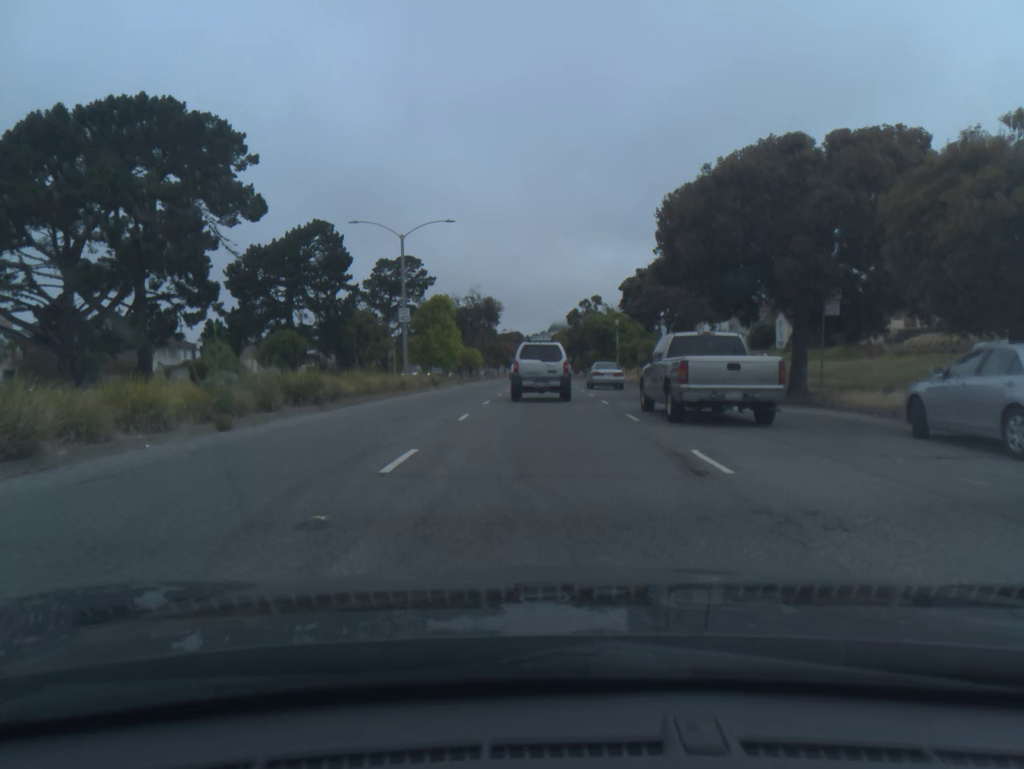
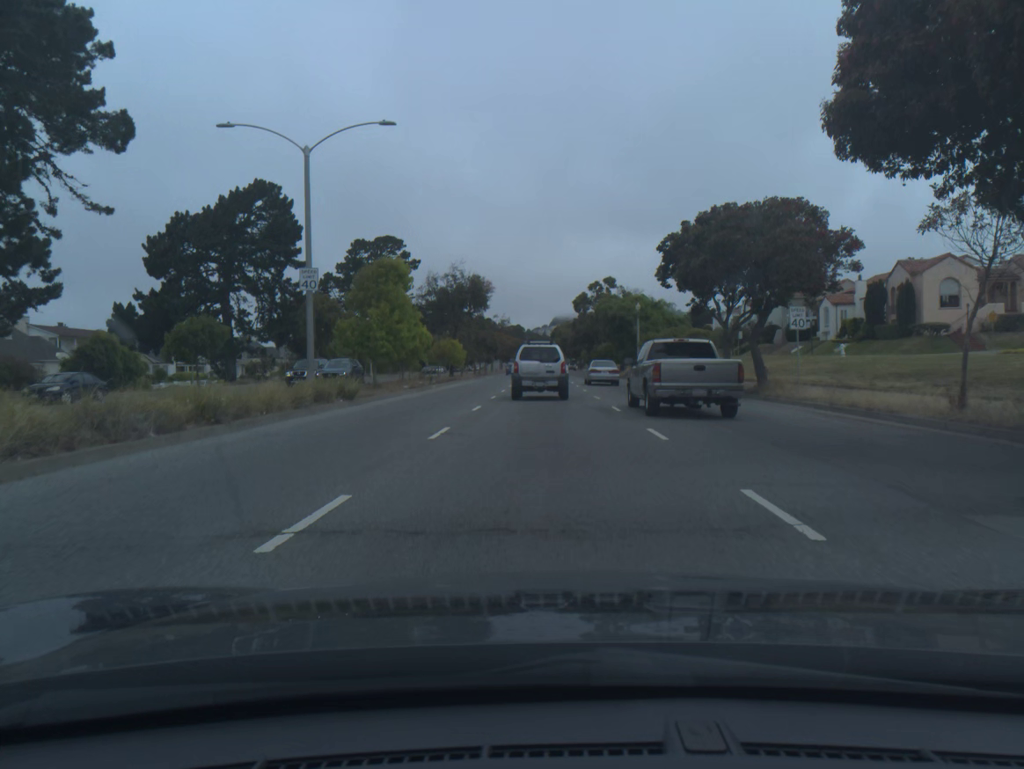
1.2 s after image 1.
(+0.1, +17.6) m; 0°
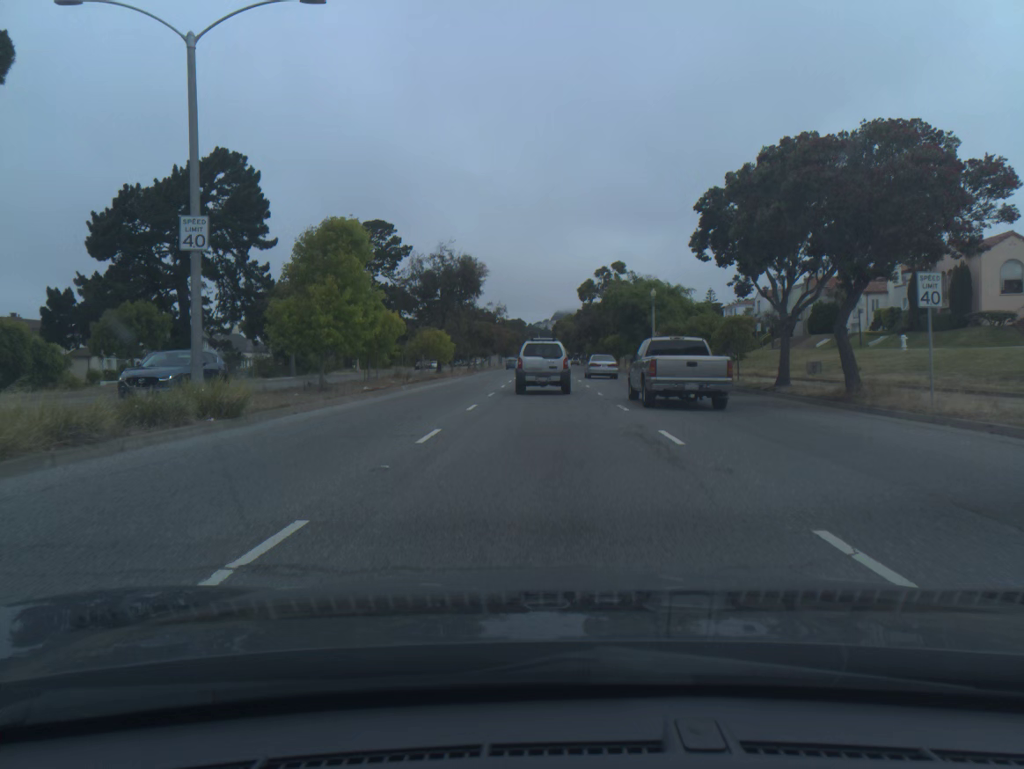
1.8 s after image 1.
(0.0, +8.7) m; 0°
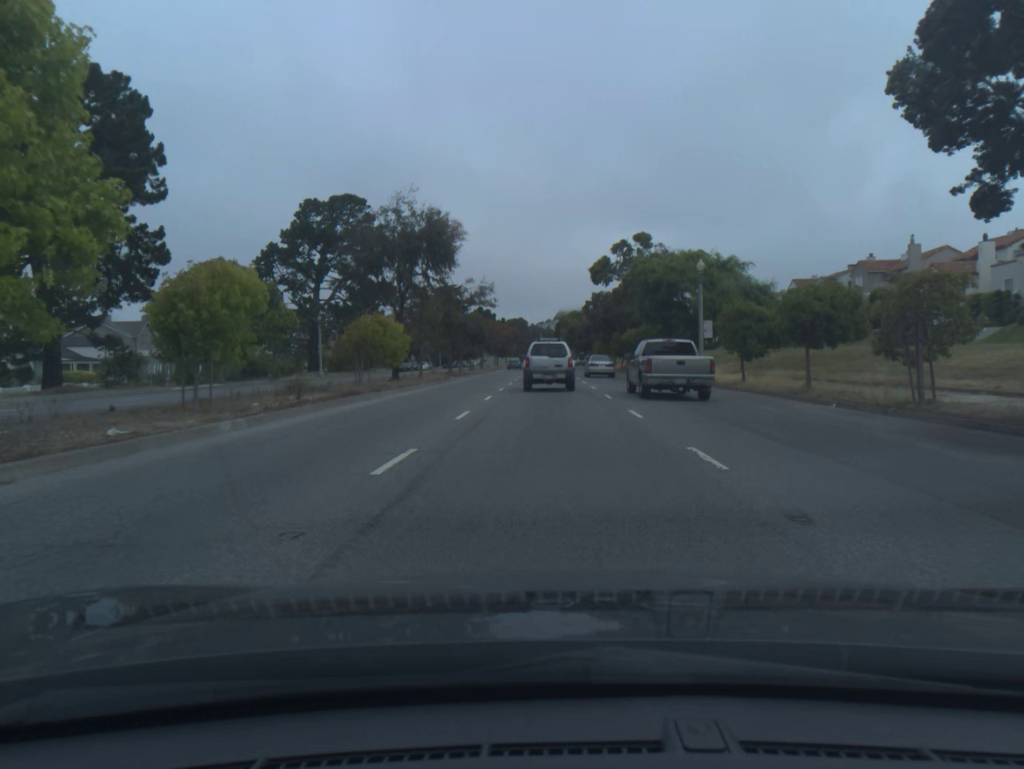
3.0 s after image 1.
(0.0, +17.3) m; 0°
